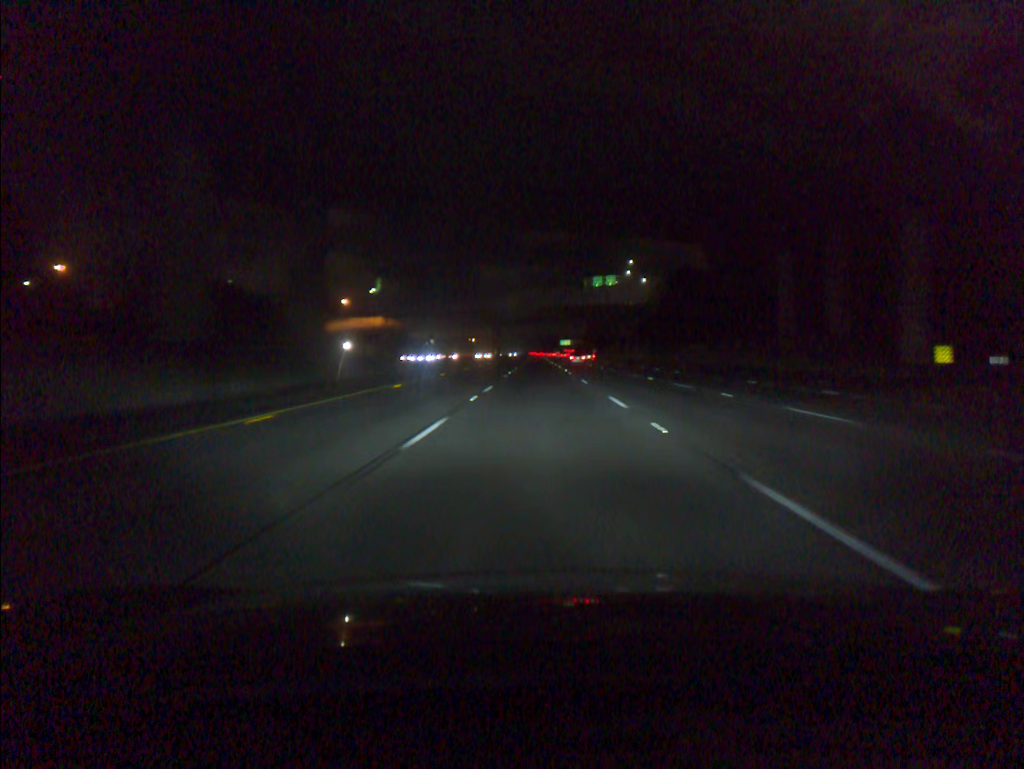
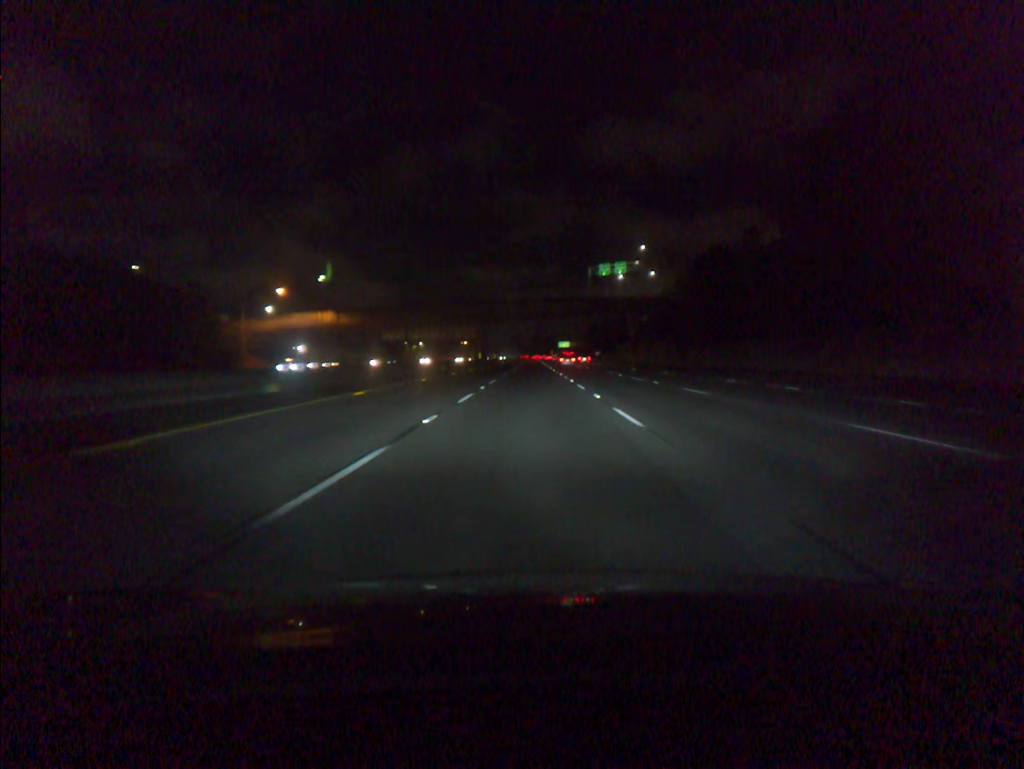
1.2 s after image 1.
(+0.1, +33.6) m; 0°
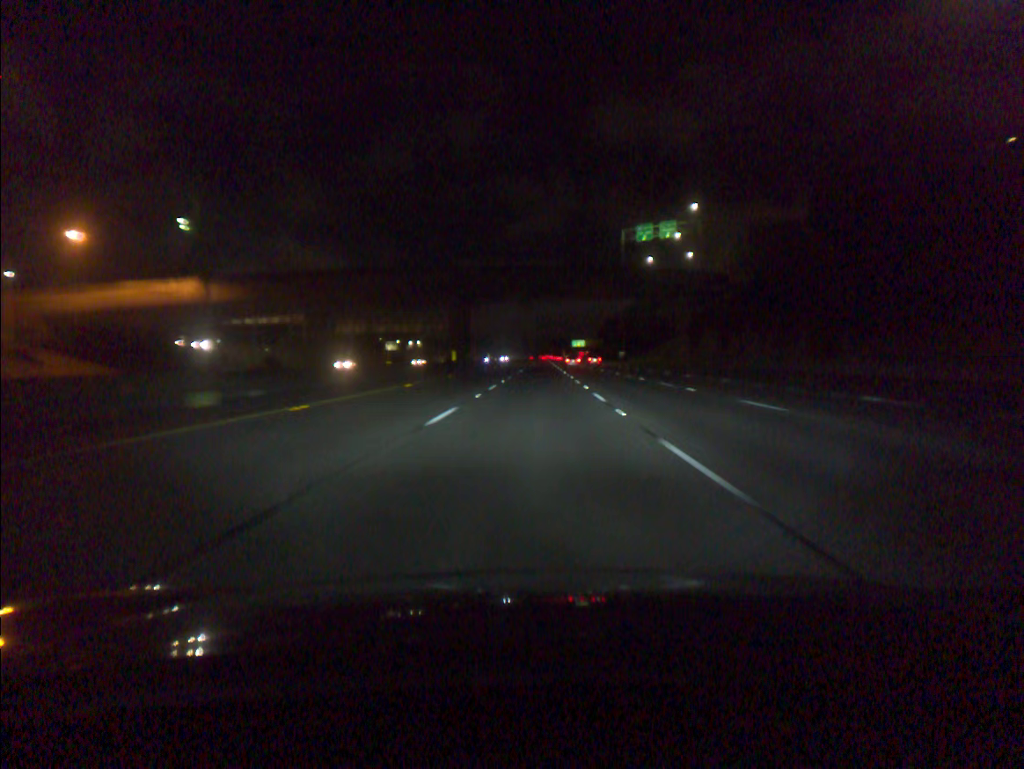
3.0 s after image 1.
(-0.3, +50.4) m; -1°
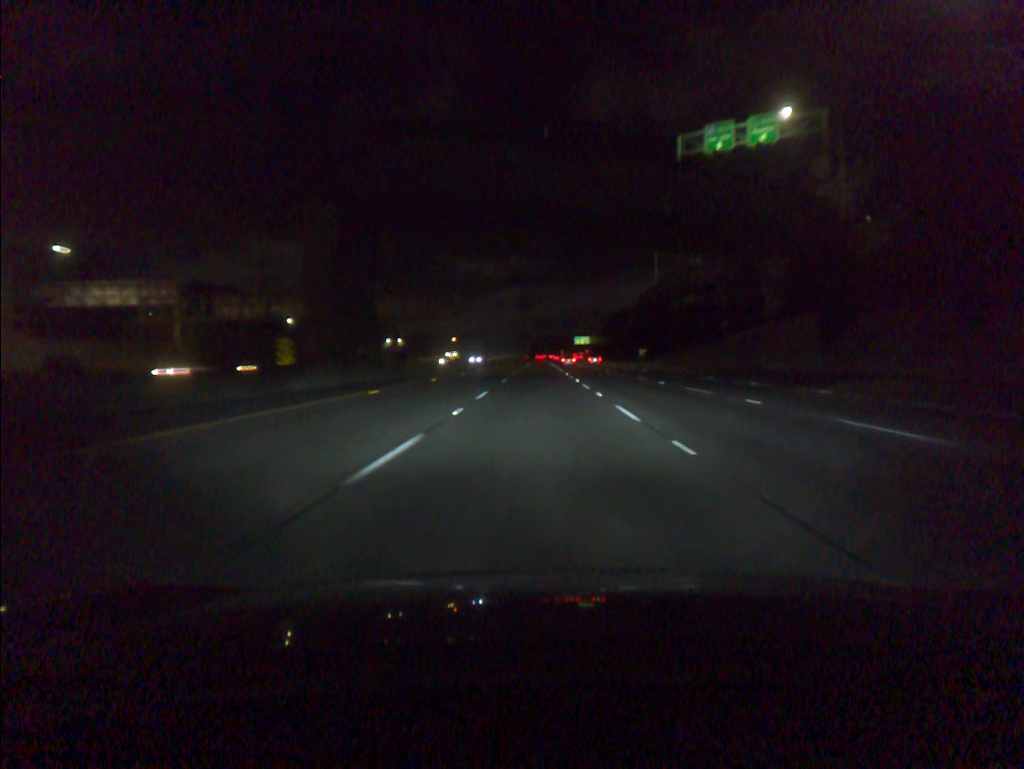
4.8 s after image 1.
(+0.1, +50.6) m; 0°
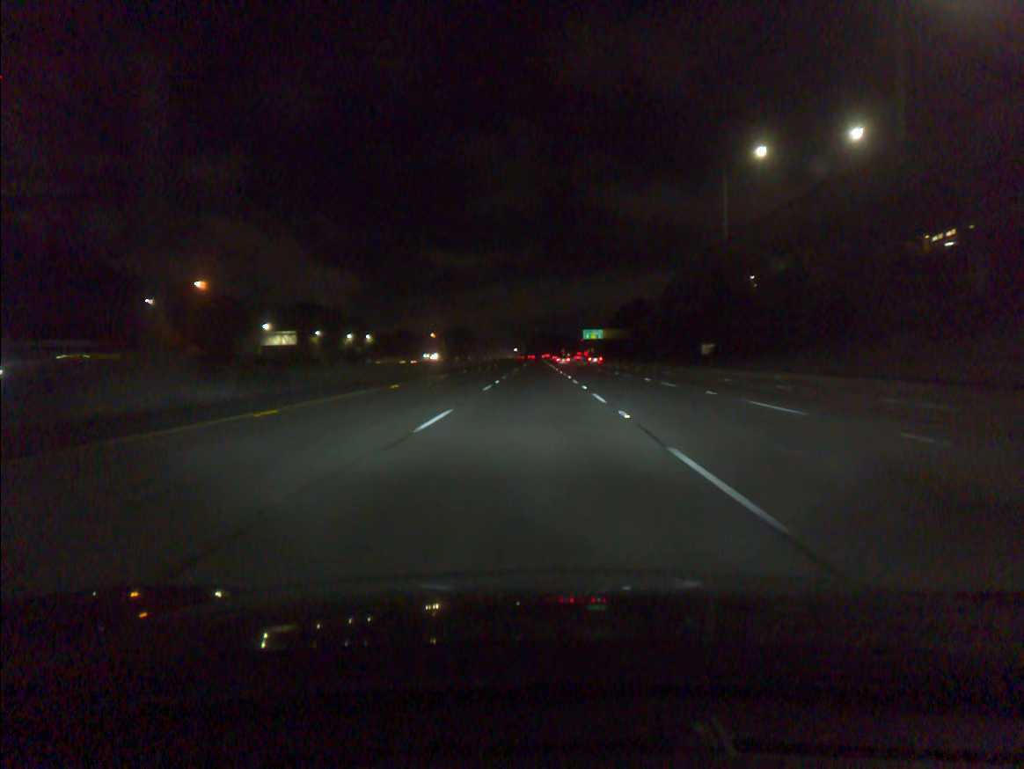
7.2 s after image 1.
(+0.1, +67.7) m; 0°
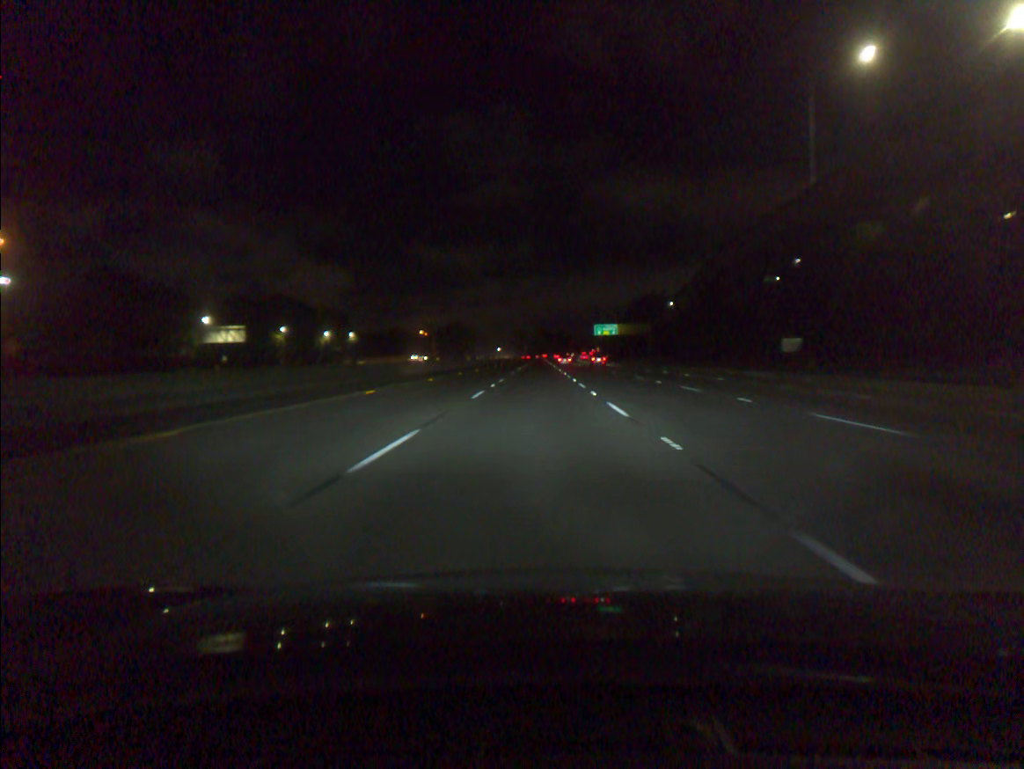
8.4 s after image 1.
(0.0, +33.9) m; 0°
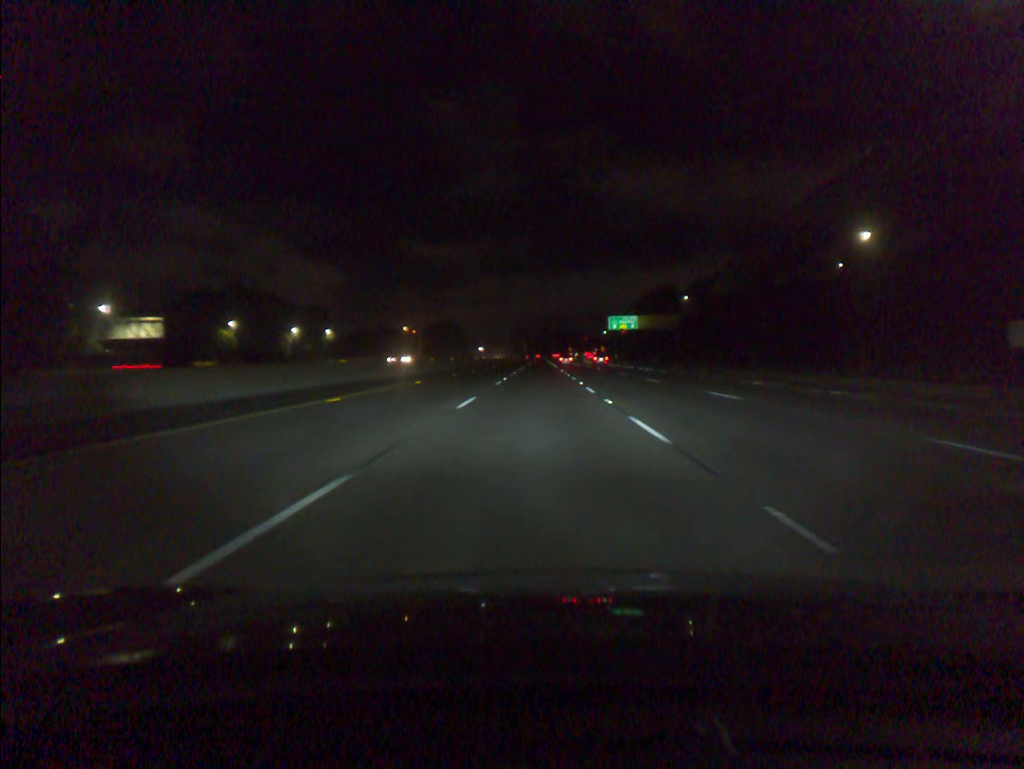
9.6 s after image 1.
(0.0, +33.8) m; 0°
